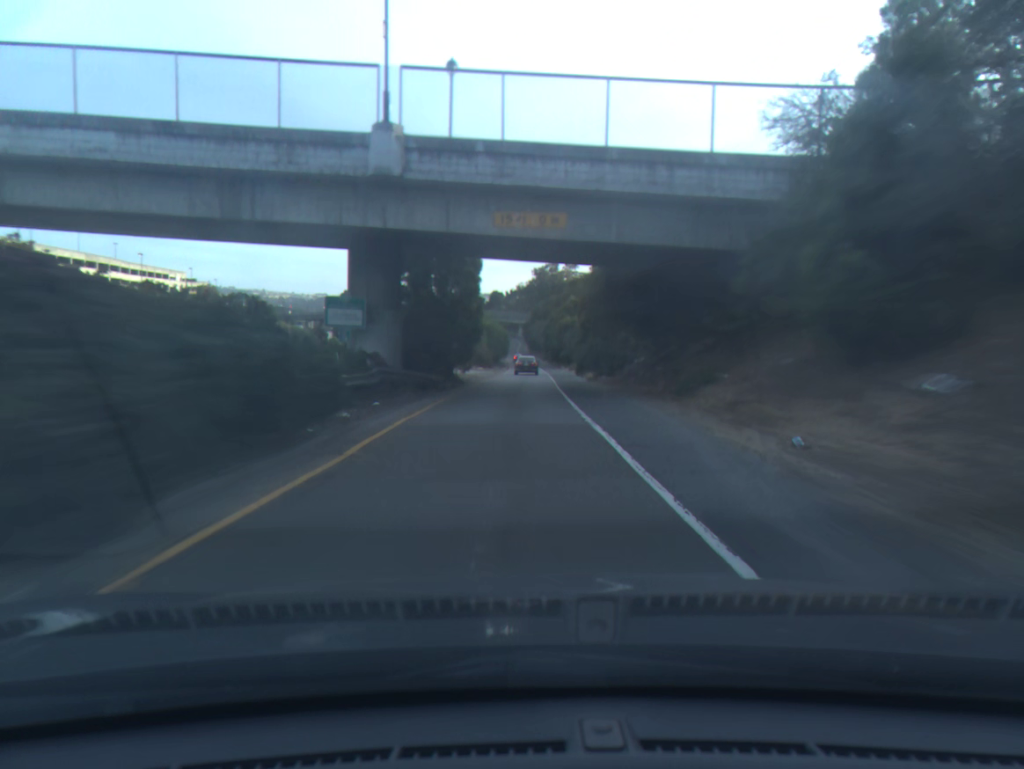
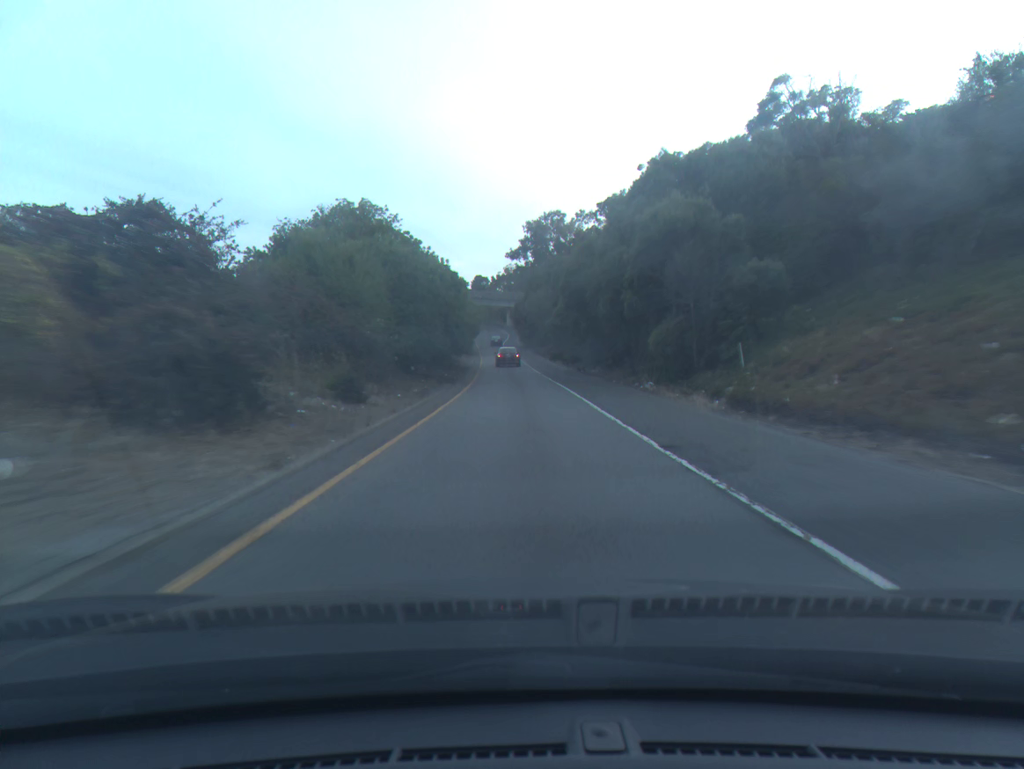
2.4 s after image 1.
(+0.6, +68.9) m; +1°
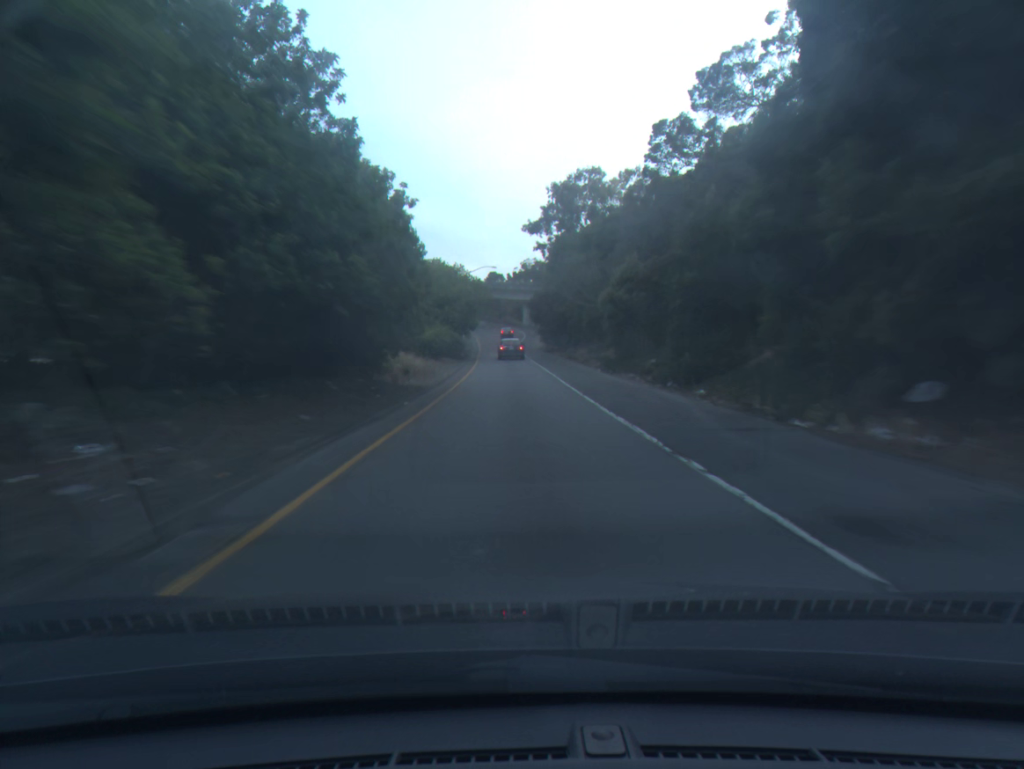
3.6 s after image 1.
(-0.4, +35.4) m; -1°
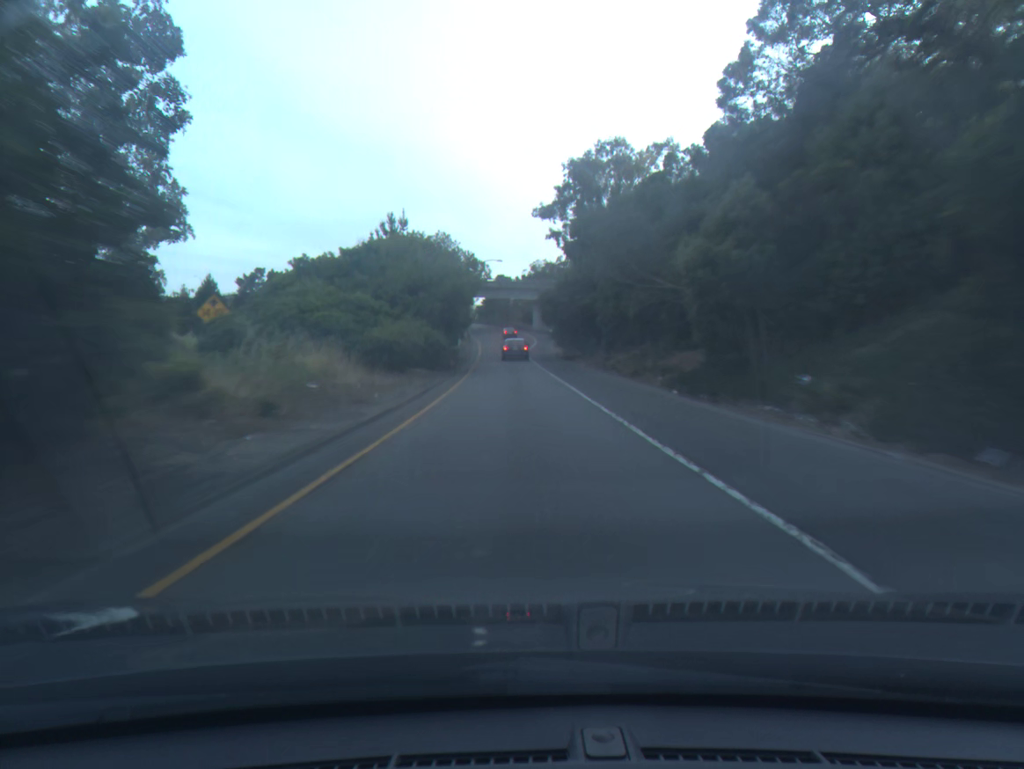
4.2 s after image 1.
(-0.1, +17.1) m; -1°
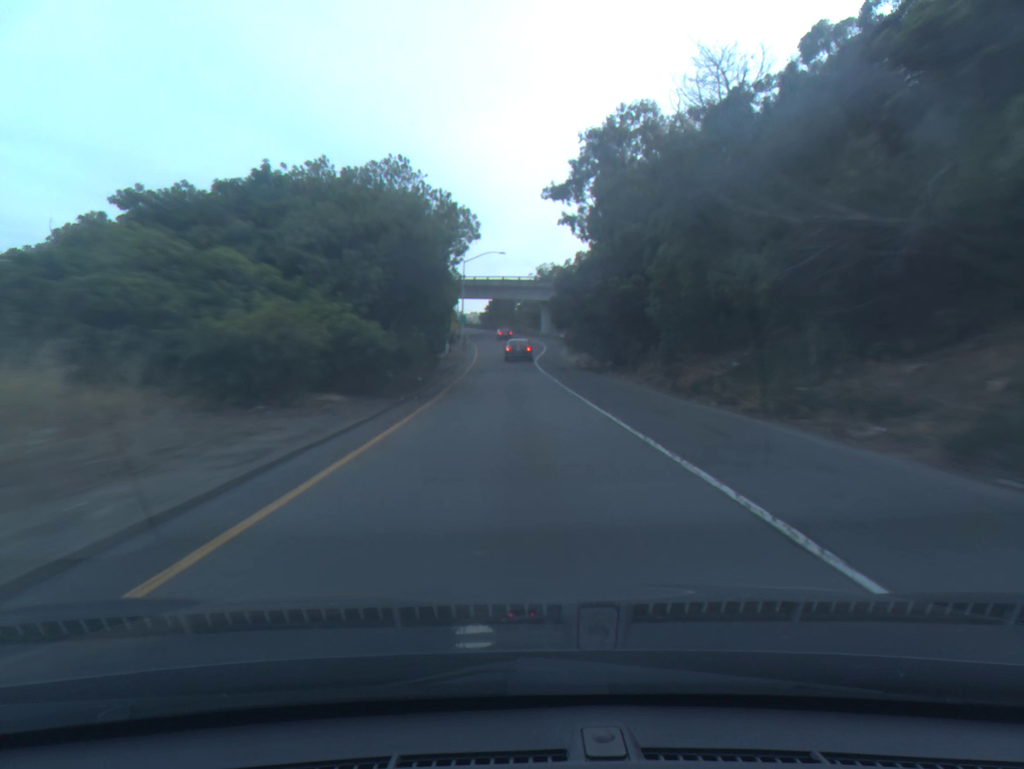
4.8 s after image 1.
(-0.1, +16.3) m; 0°
